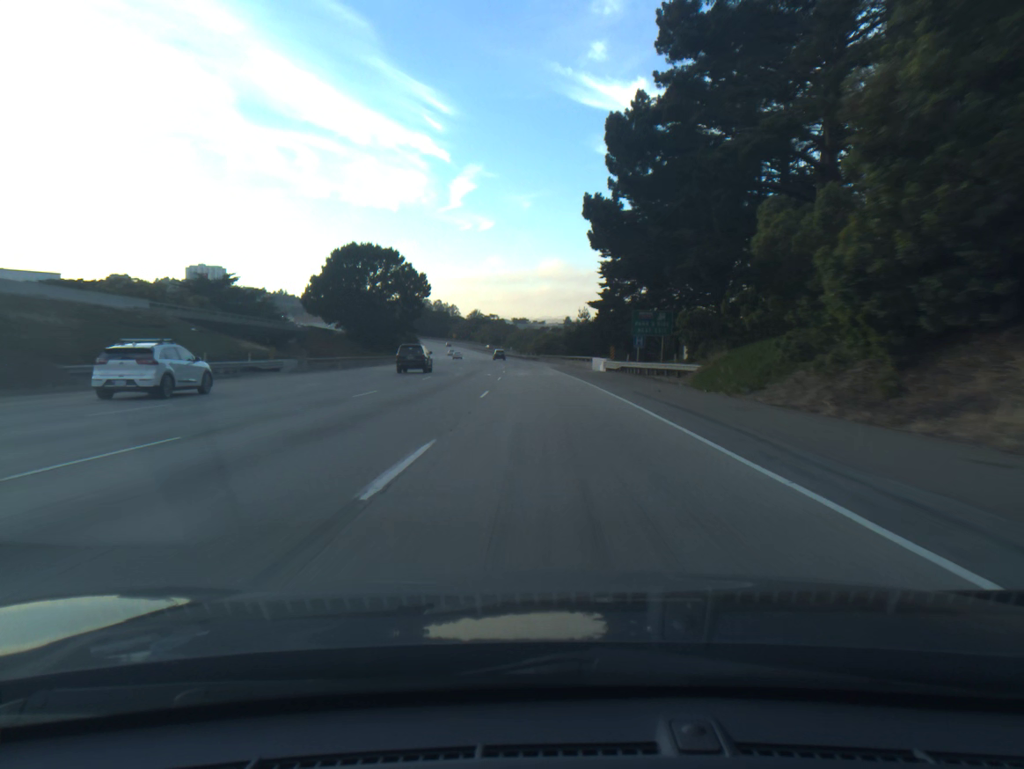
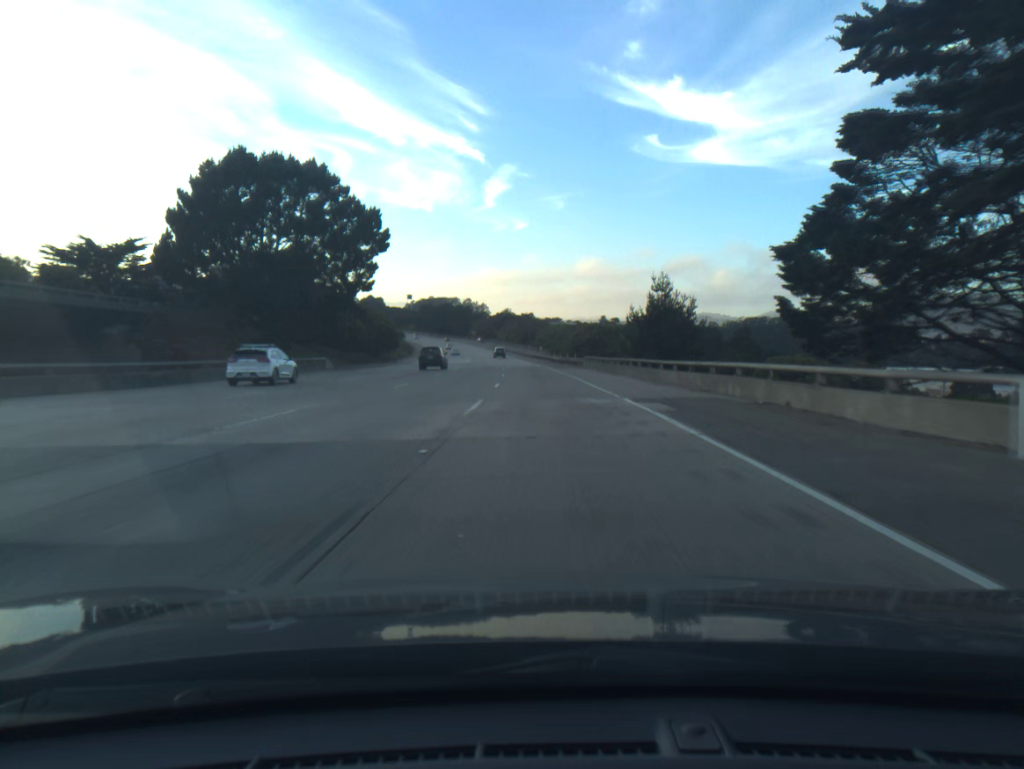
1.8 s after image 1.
(-1.0, +51.6) m; -2°
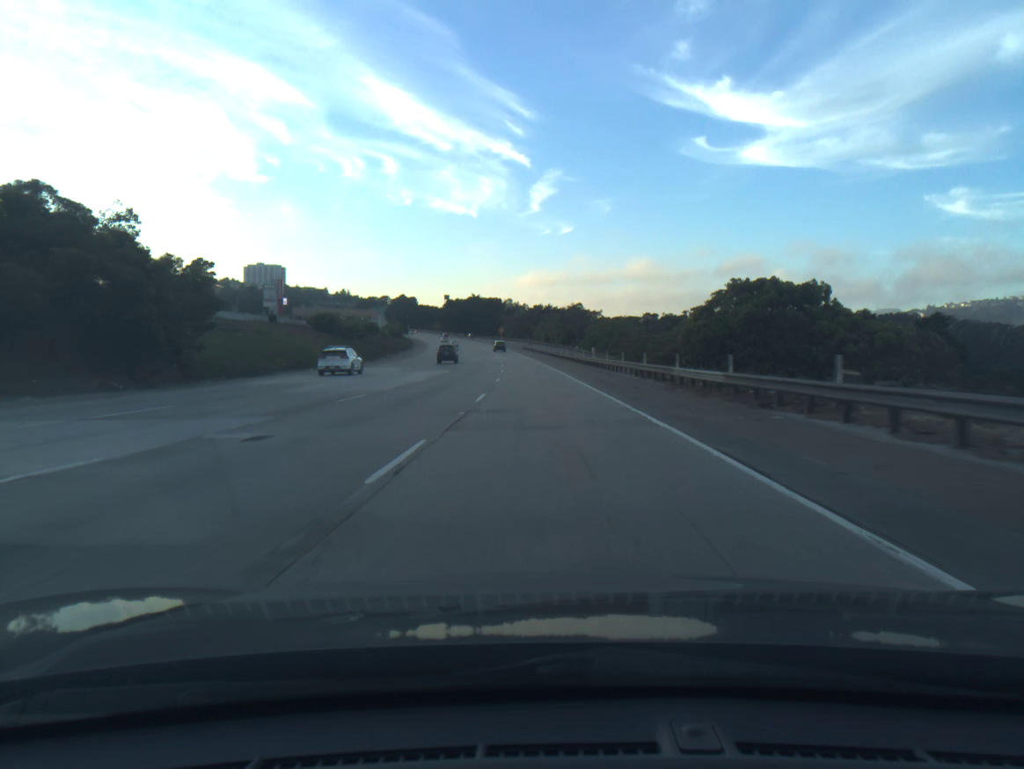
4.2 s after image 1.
(-1.8, +68.7) m; -3°
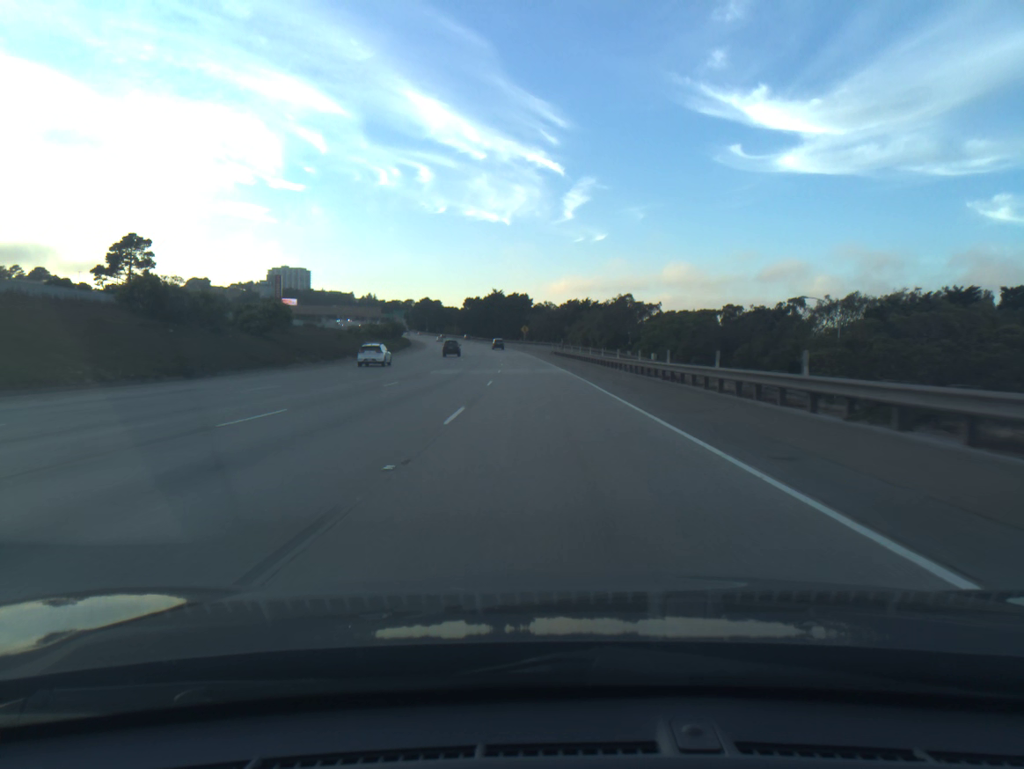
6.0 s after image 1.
(-1.1, +51.6) m; -2°
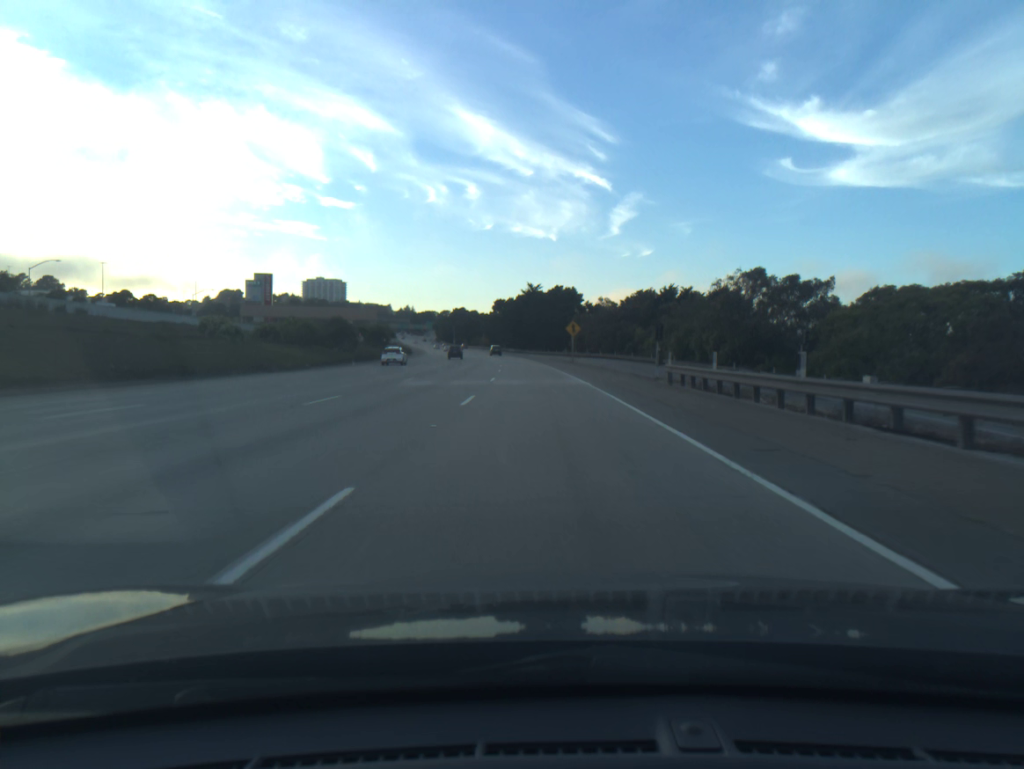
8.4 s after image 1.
(-1.8, +68.3) m; -3°
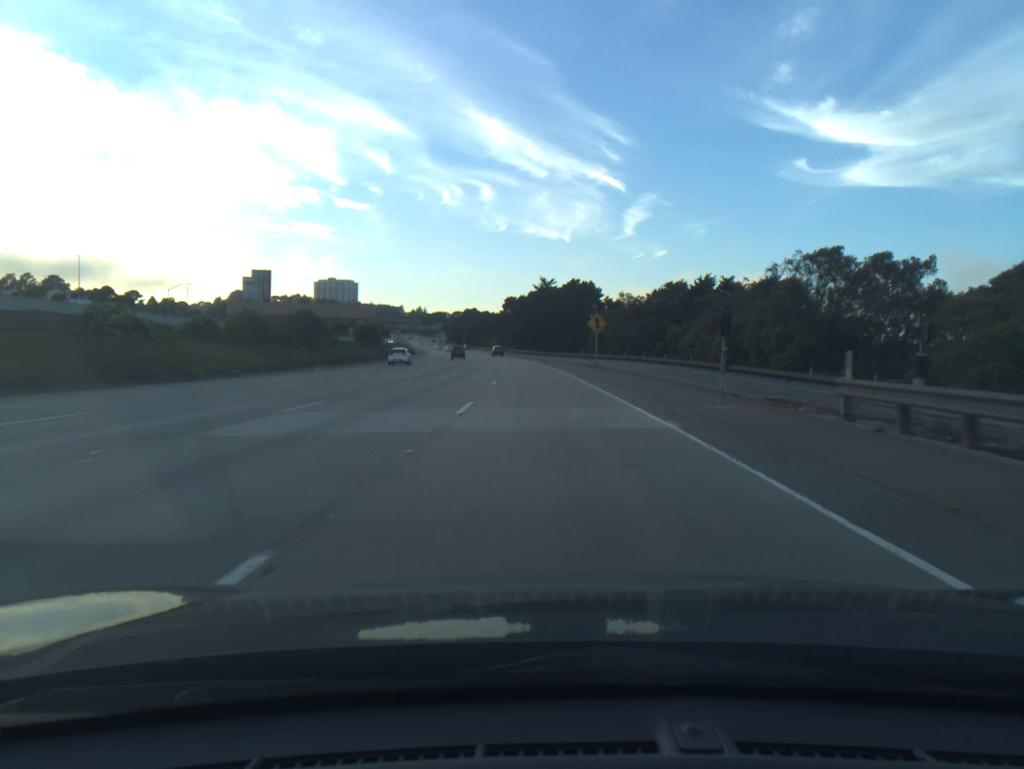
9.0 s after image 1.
(-0.1, +17.0) m; -1°
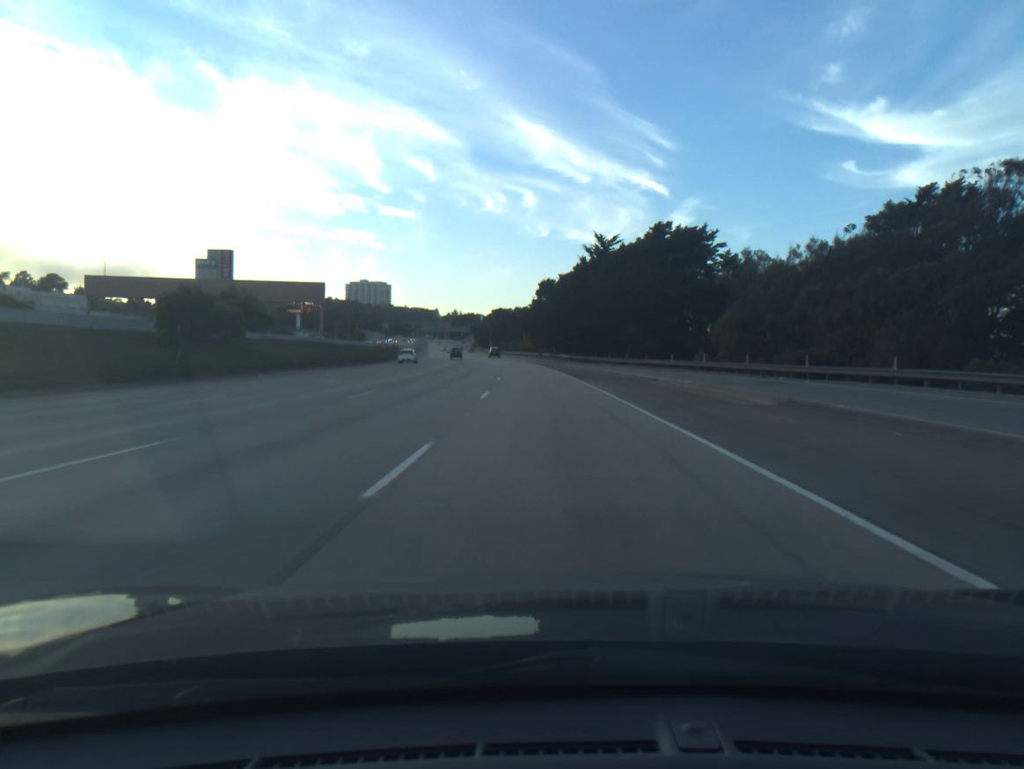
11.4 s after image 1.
(-1.8, +67.3) m; -3°
